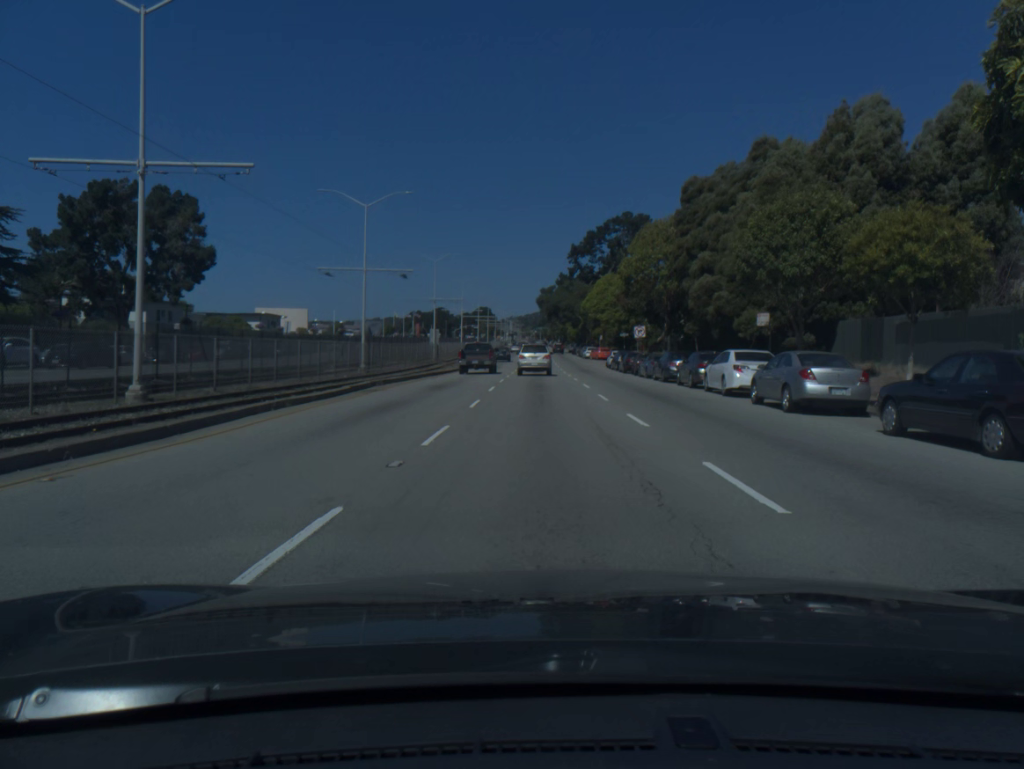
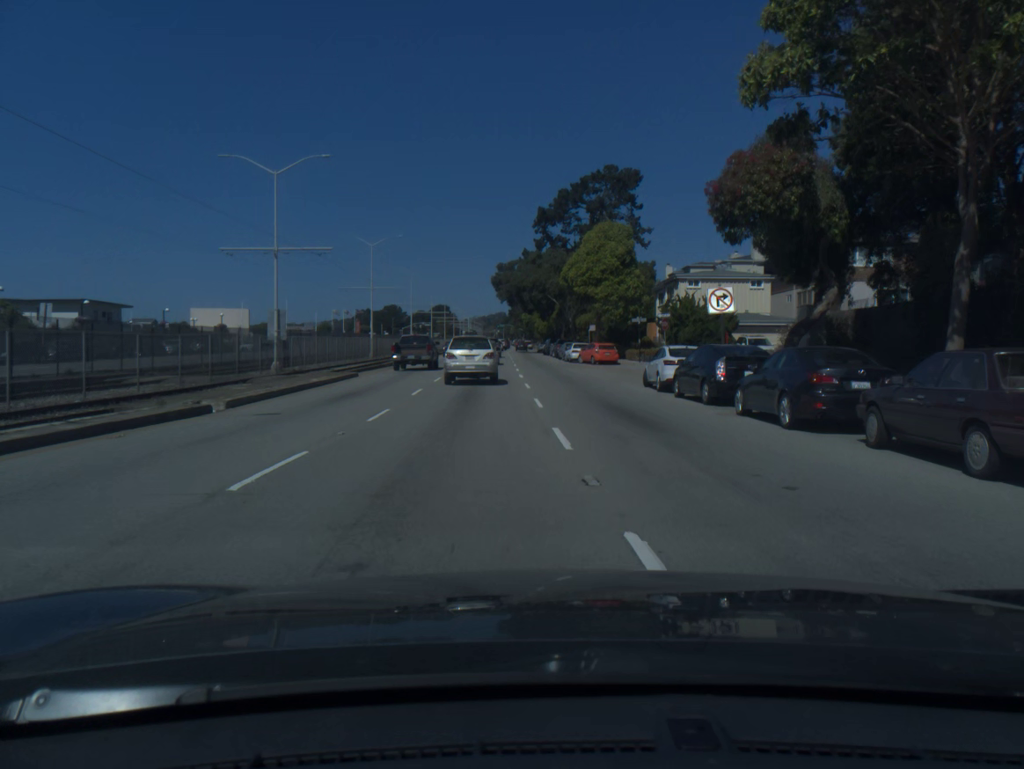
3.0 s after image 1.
(+0.7, +39.7) m; +3°
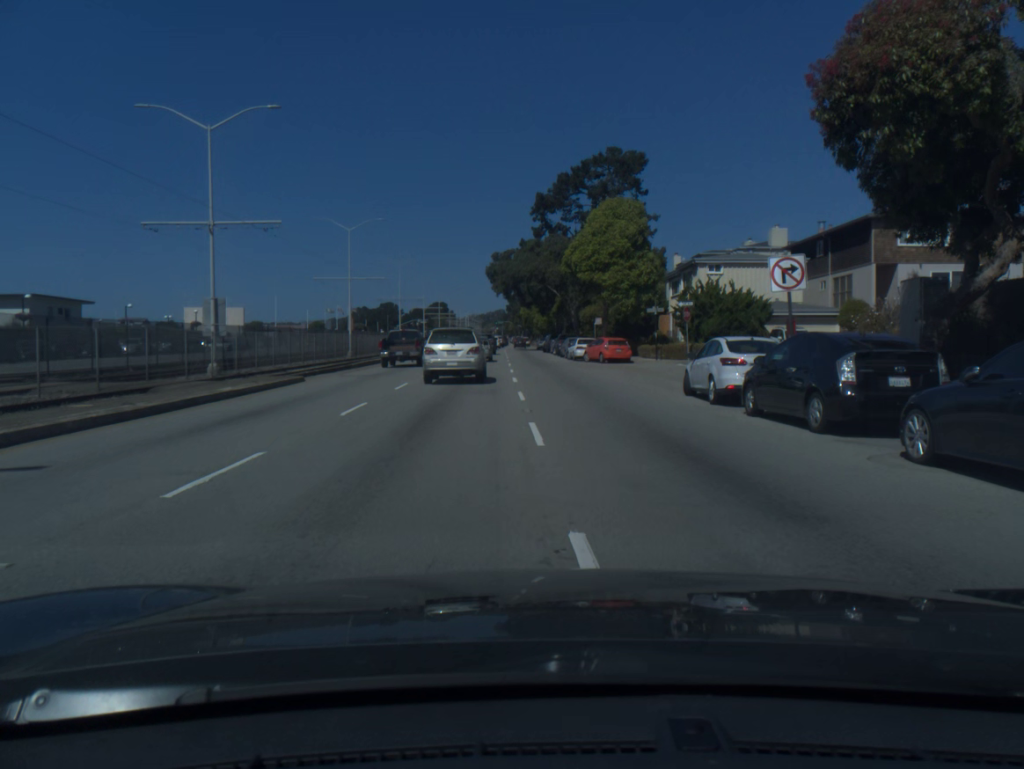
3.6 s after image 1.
(0.0, +7.6) m; 0°
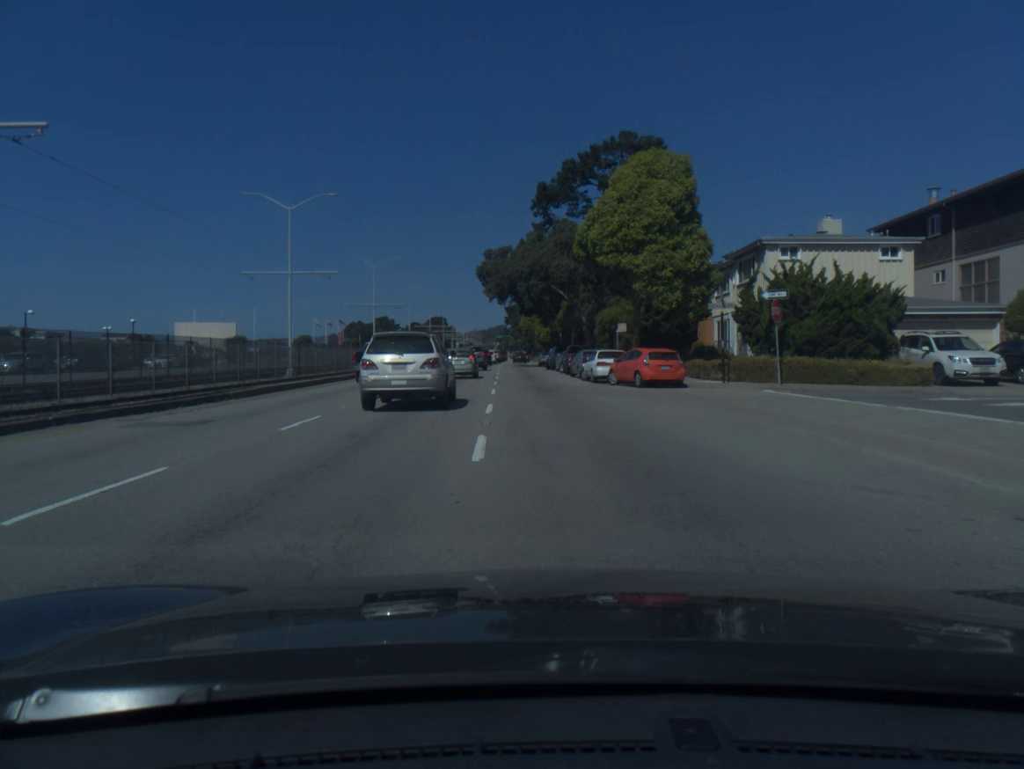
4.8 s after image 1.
(-0.1, +15.5) m; 0°
